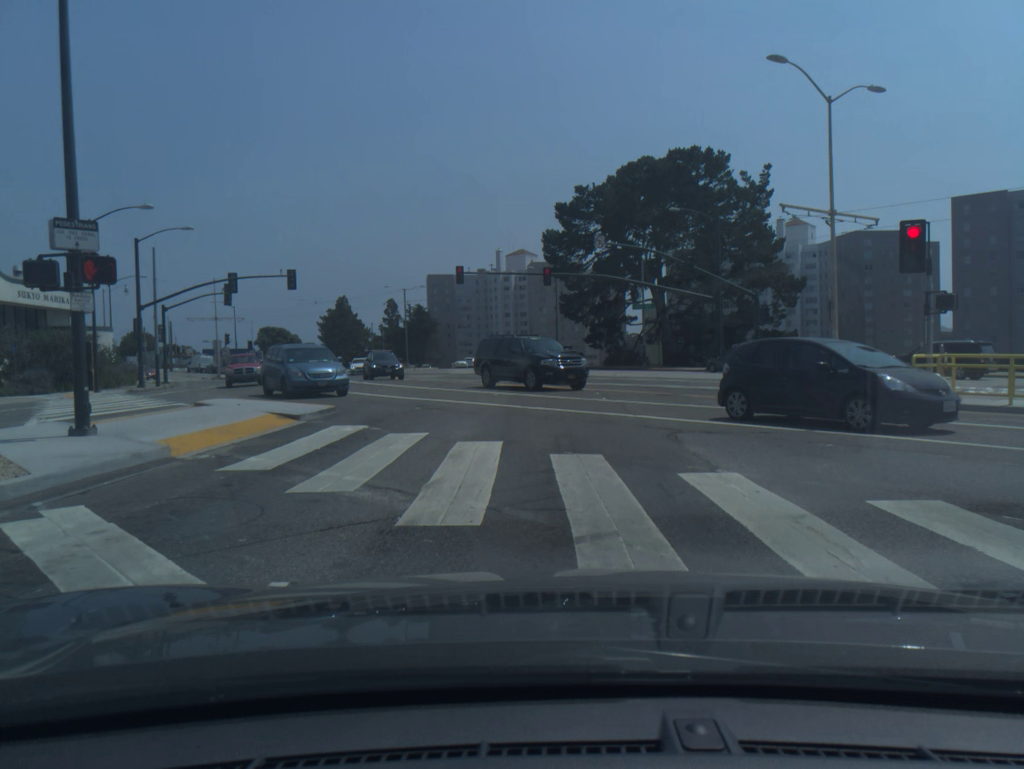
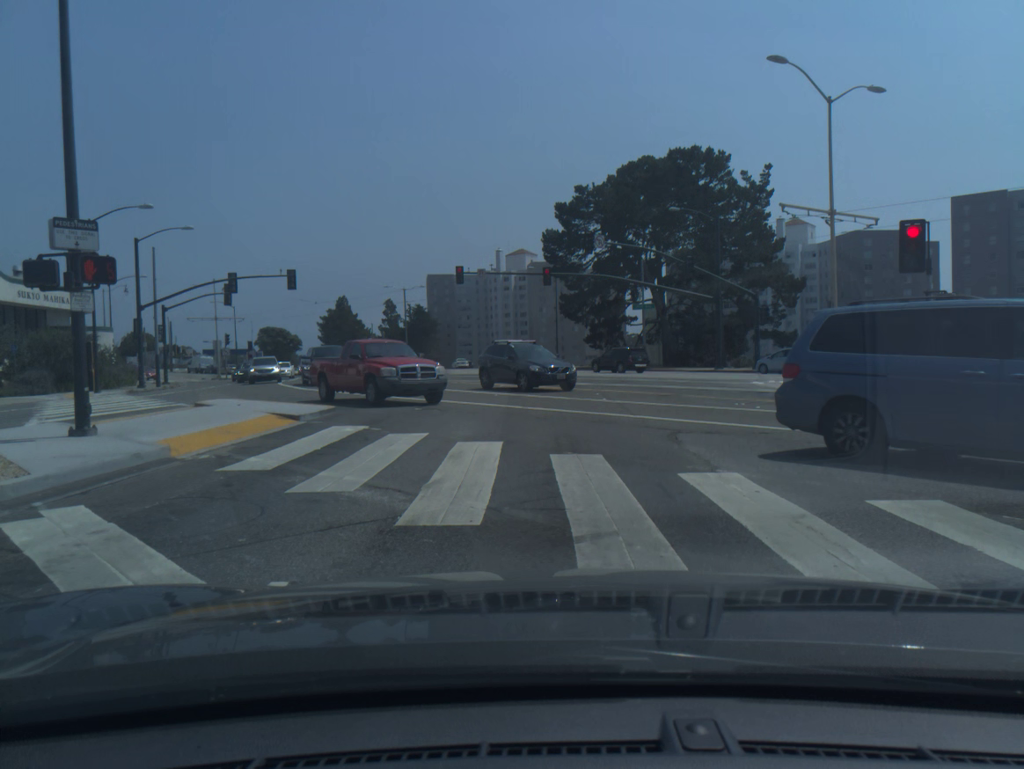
(0.0, 0.0) m; 0°
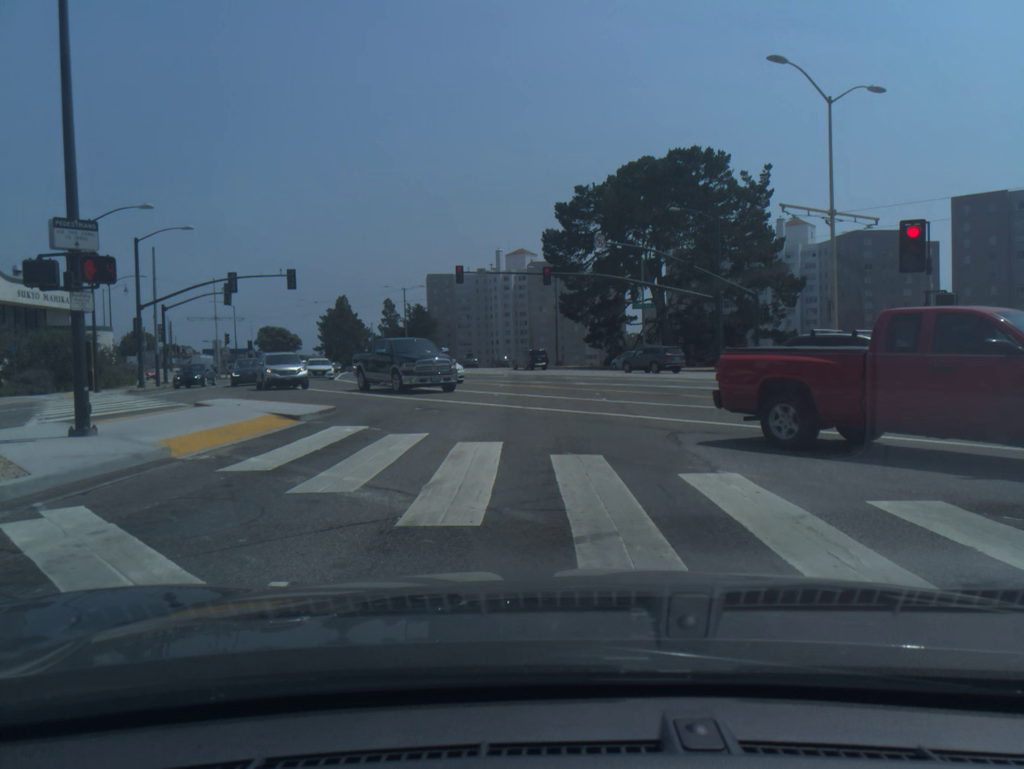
(0.0, 0.0) m; 0°
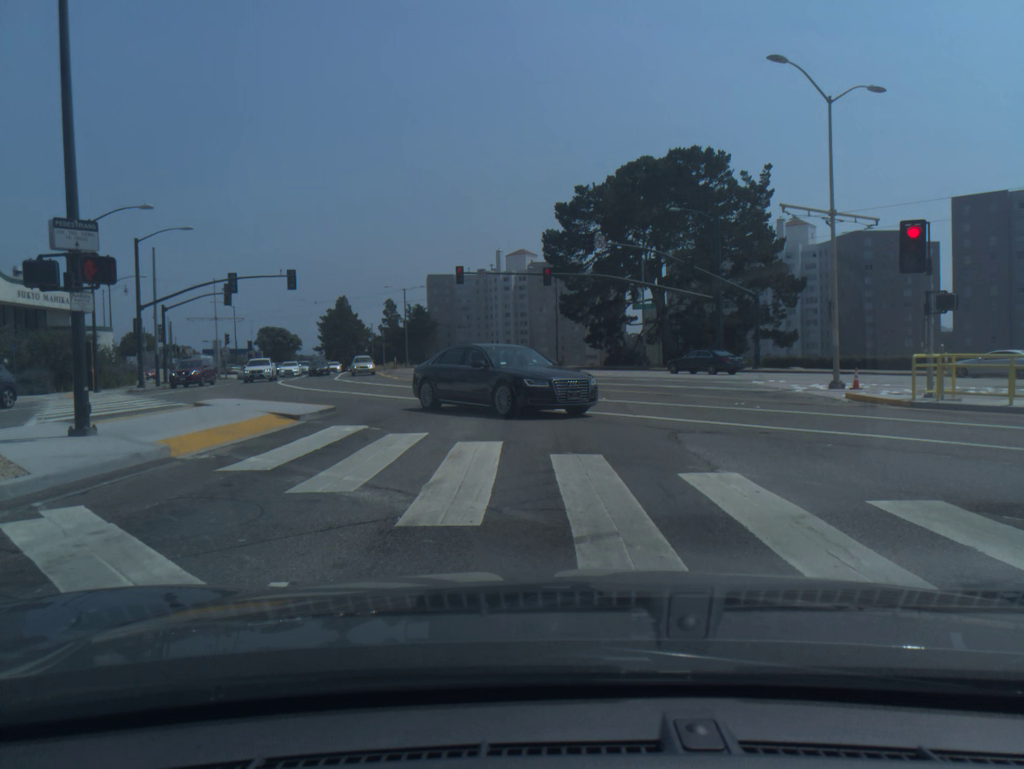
(0.0, 0.0) m; 0°
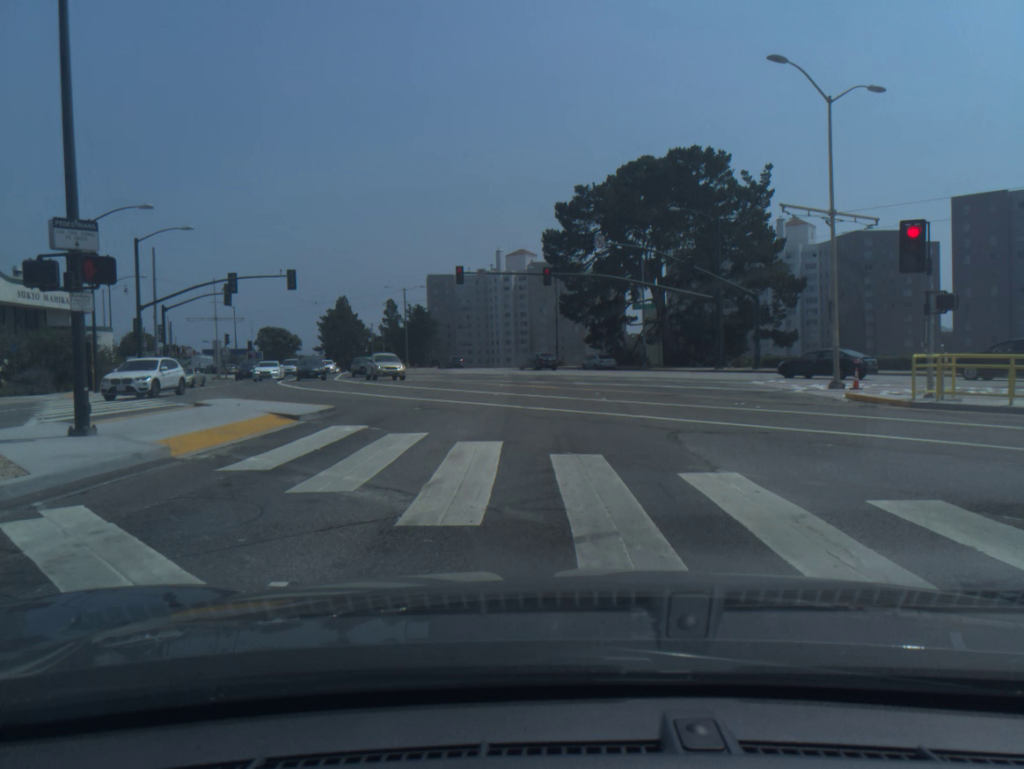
(0.0, 0.0) m; 0°
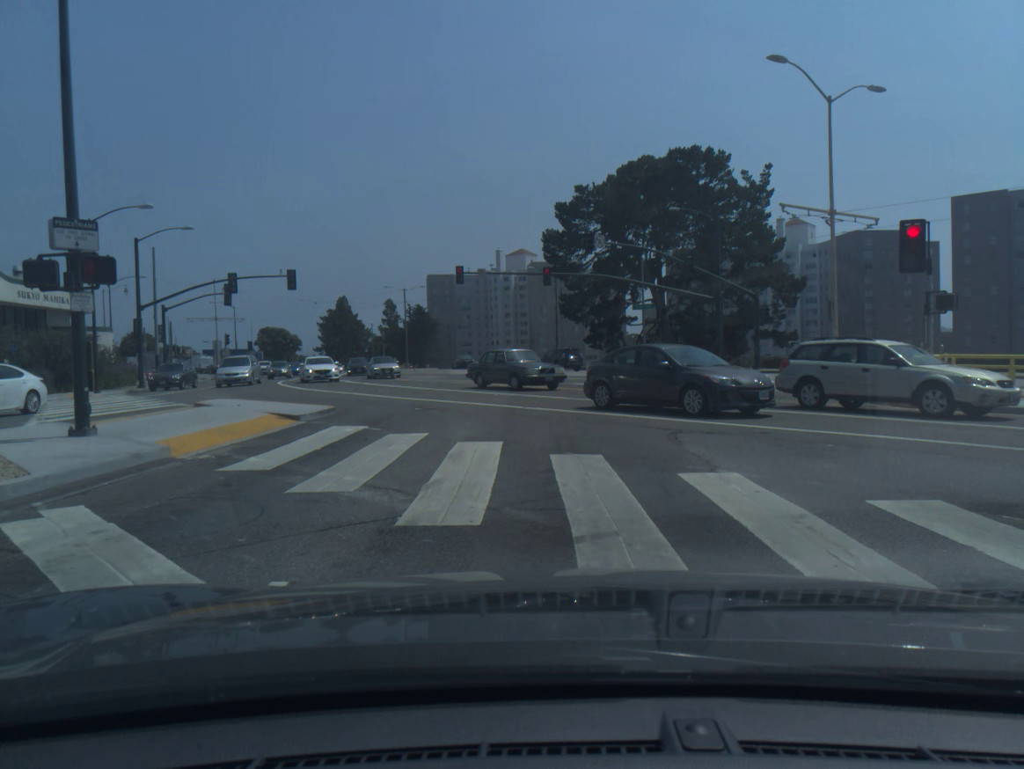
(0.0, 0.0) m; 0°
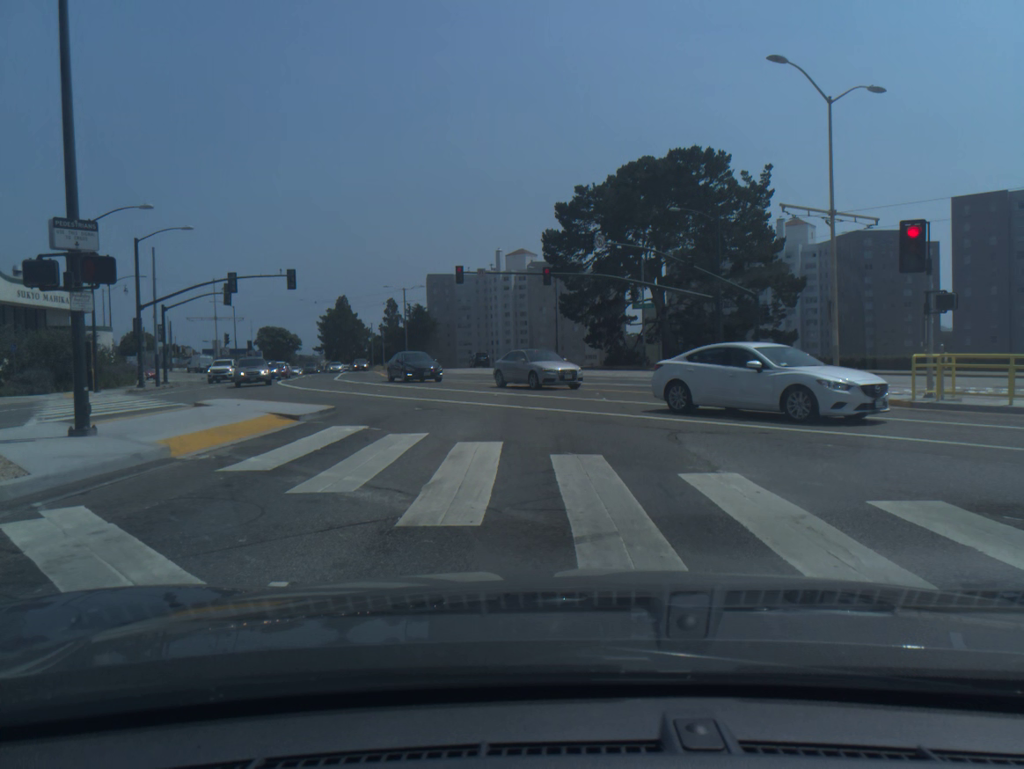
(0.0, 0.0) m; 0°
